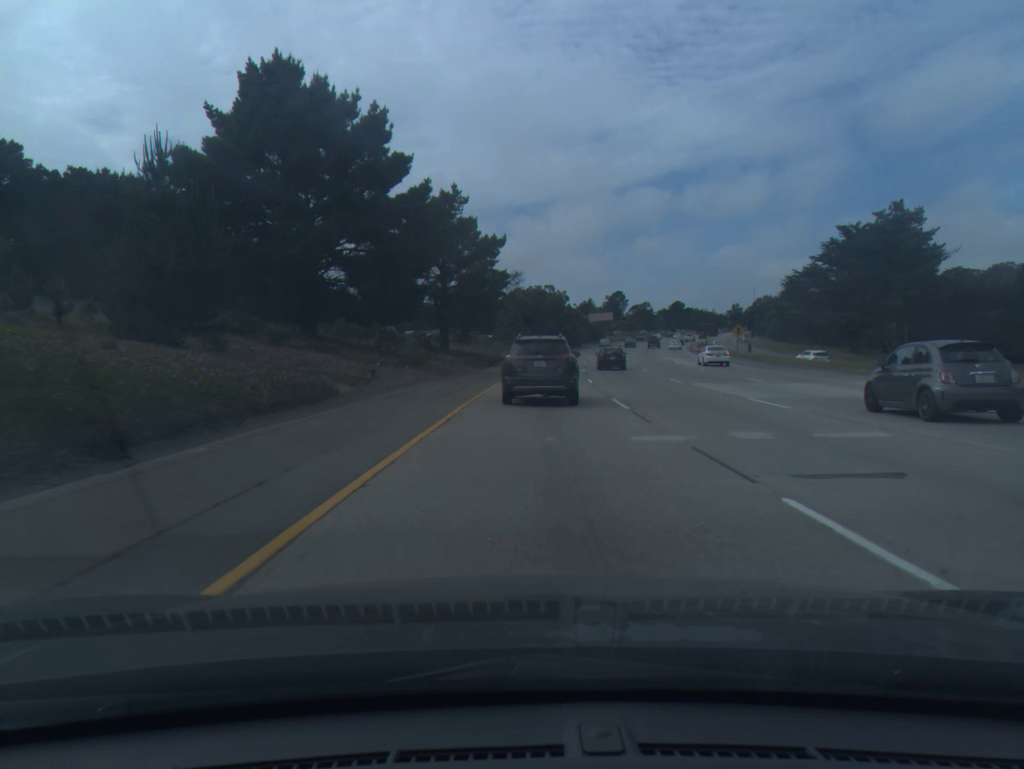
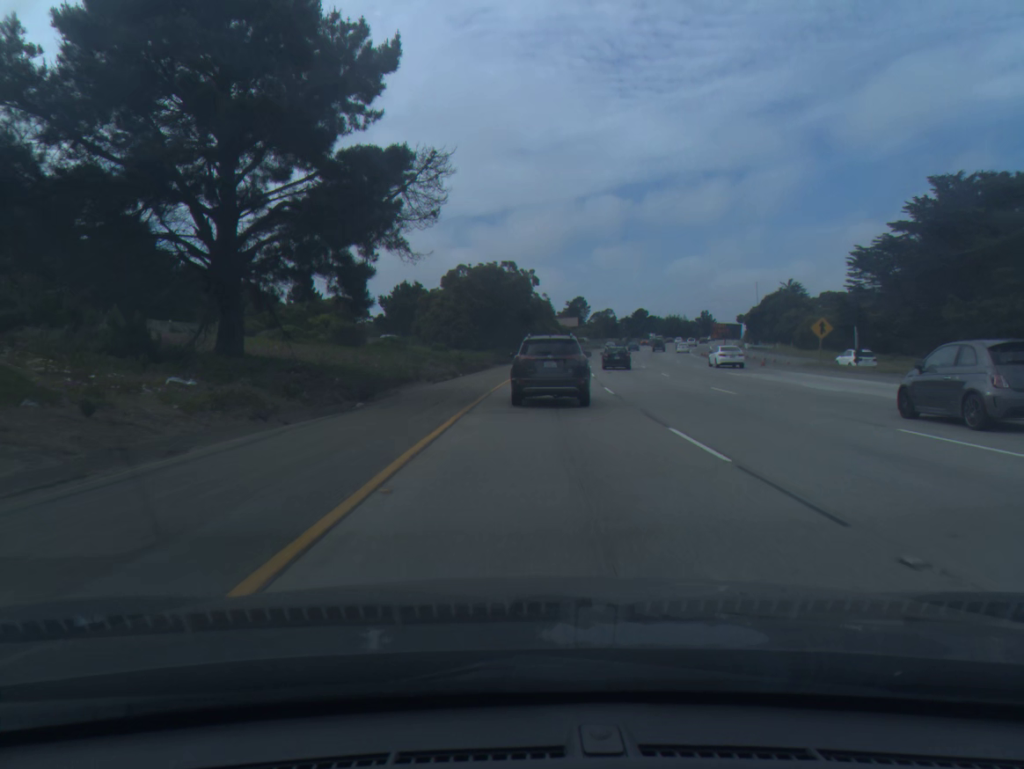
(+1.0, +37.8) m; +3°
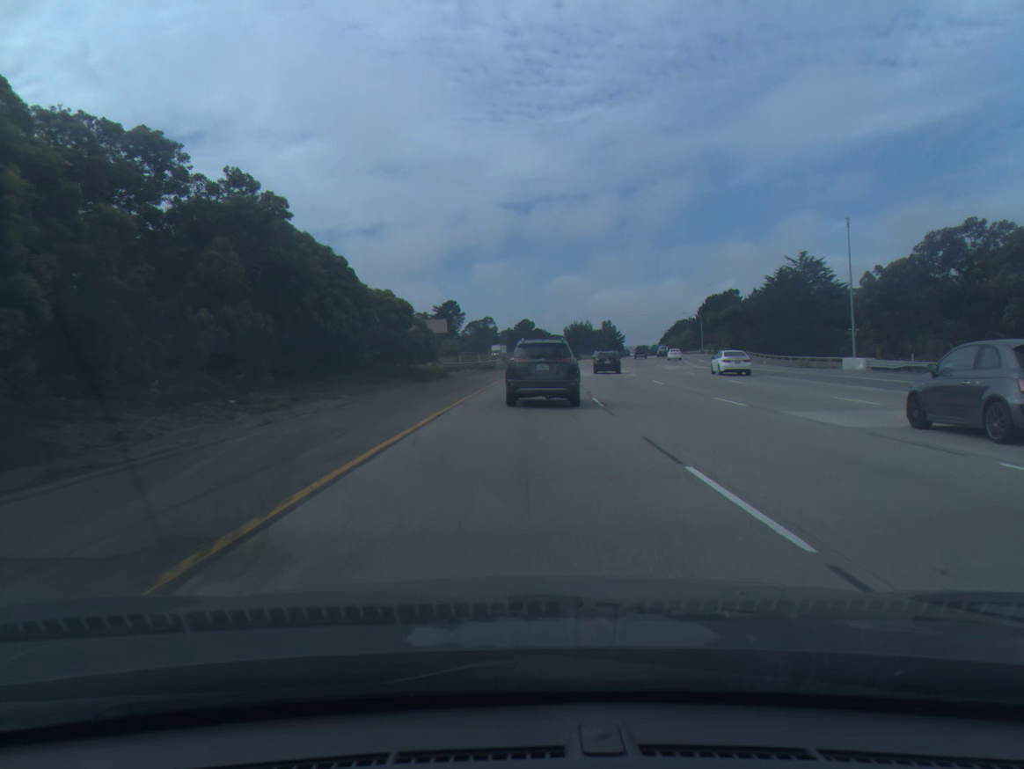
(+8.1, +91.7) m; +9°
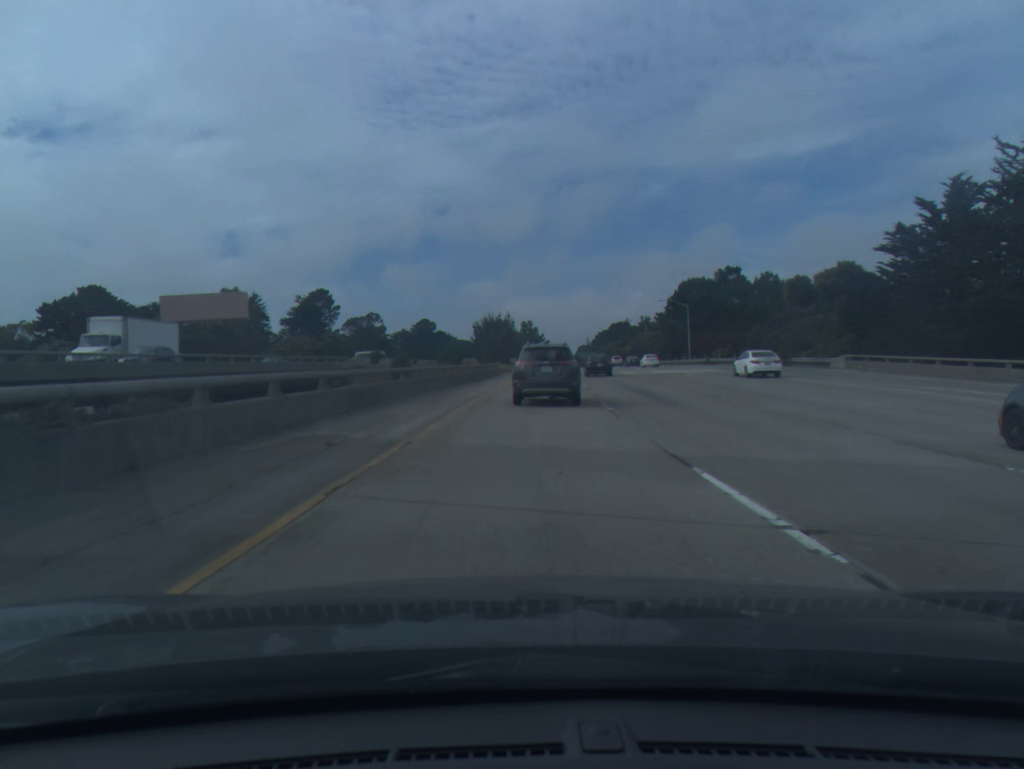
(+3.7, +73.3) m; +6°
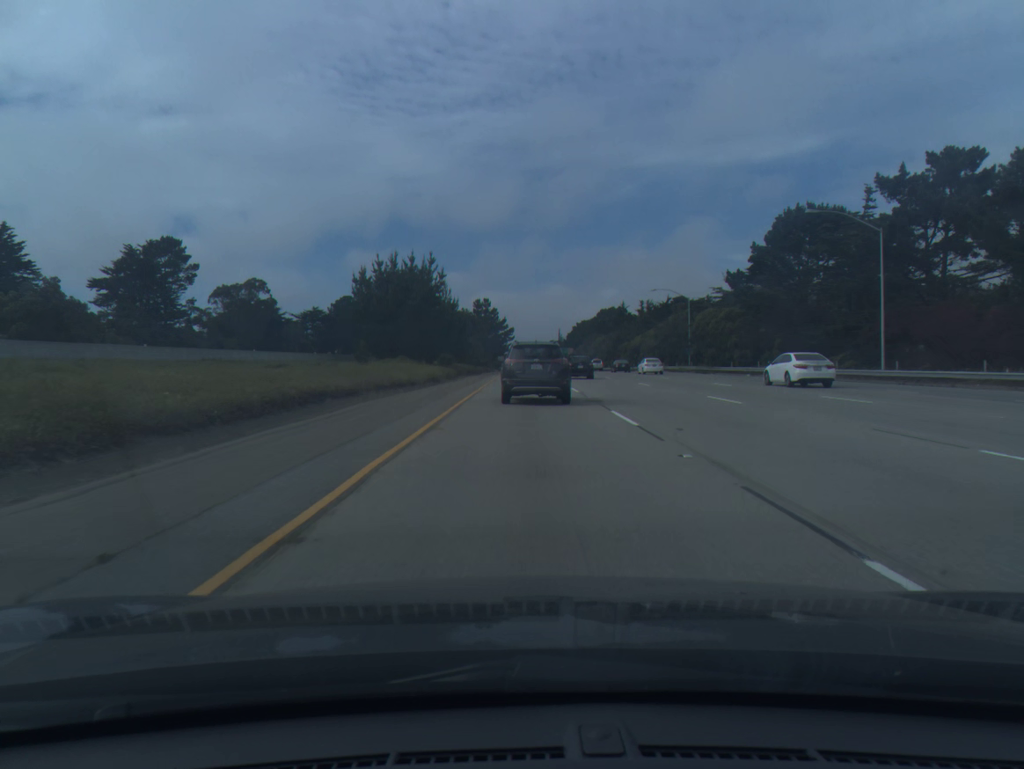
(+3.0, +75.5) m; +3°
